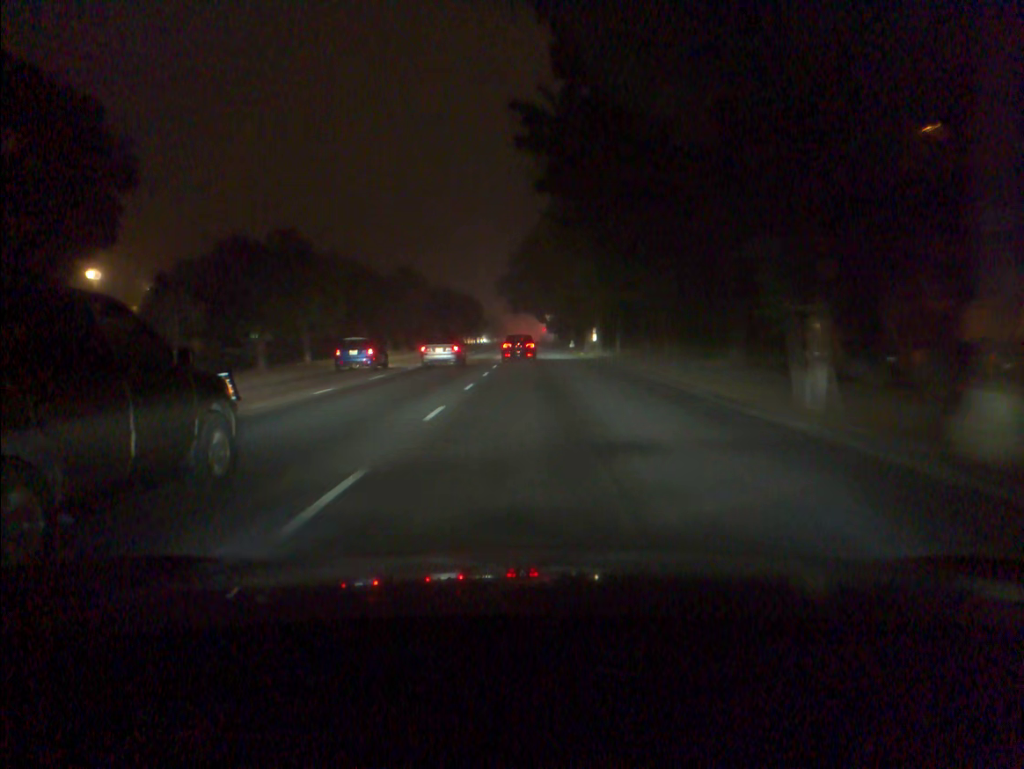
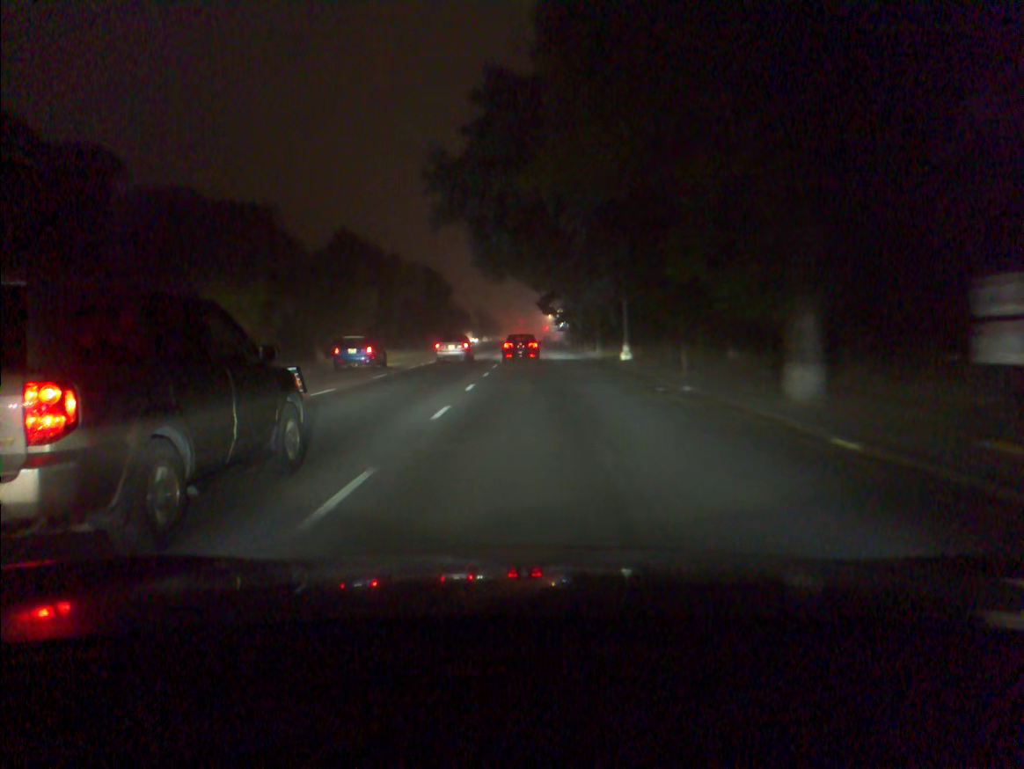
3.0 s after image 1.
(0.0, +51.1) m; 0°
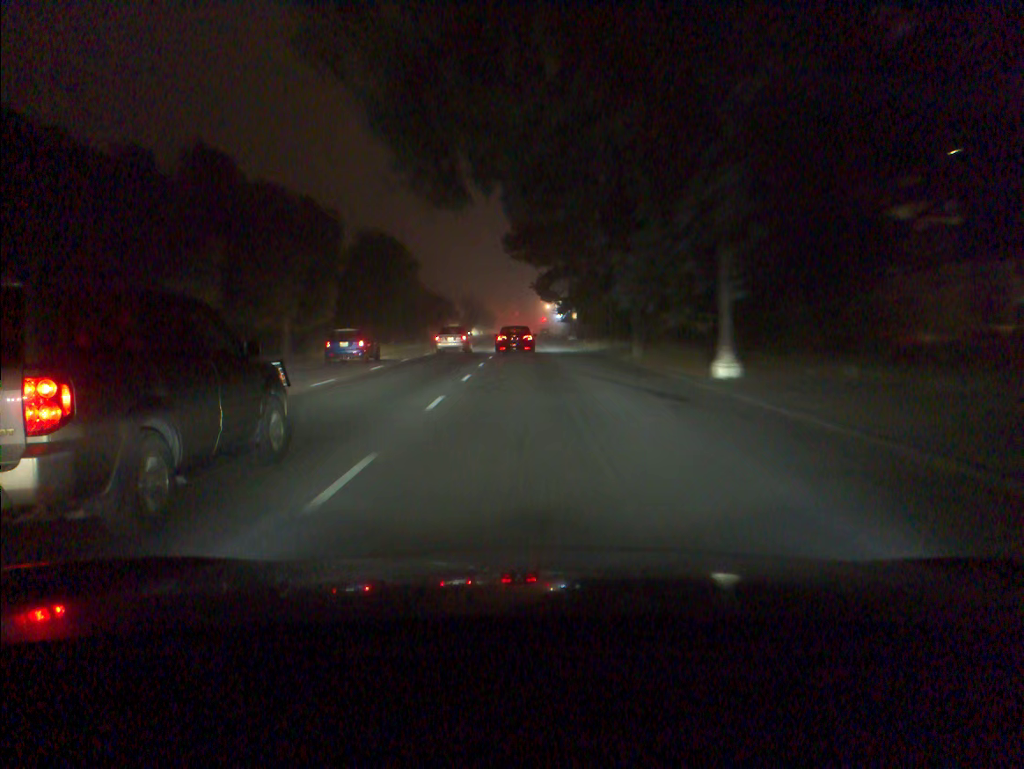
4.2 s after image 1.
(+0.1, +20.8) m; +1°
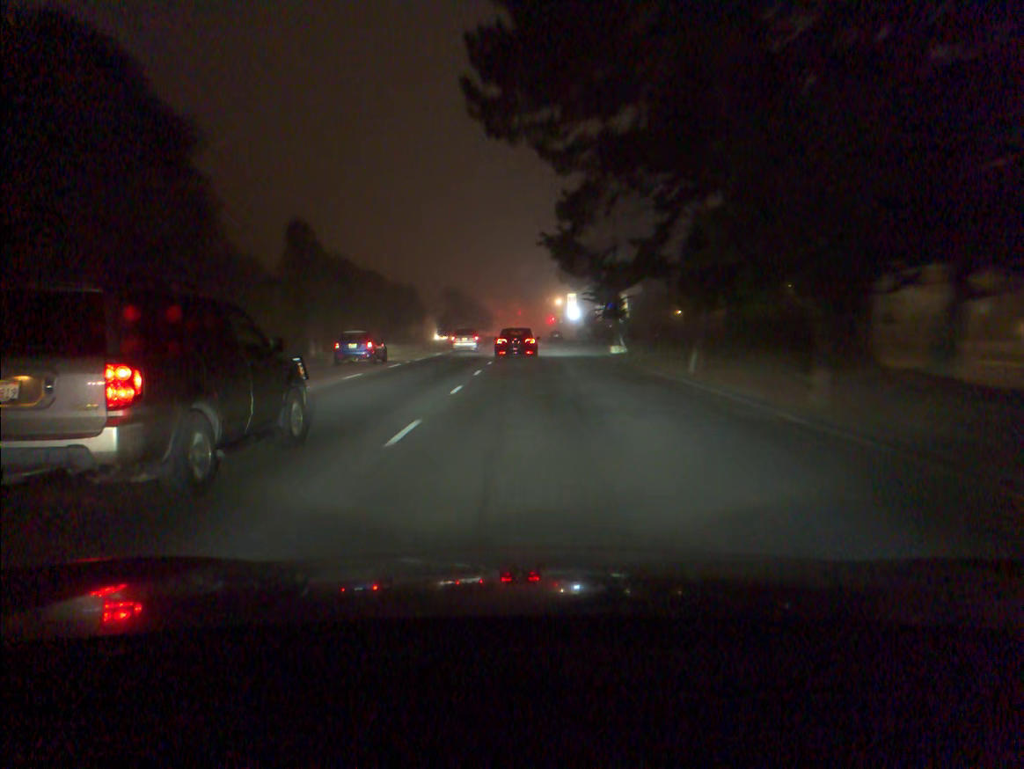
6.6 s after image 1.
(-0.2, +40.6) m; 0°
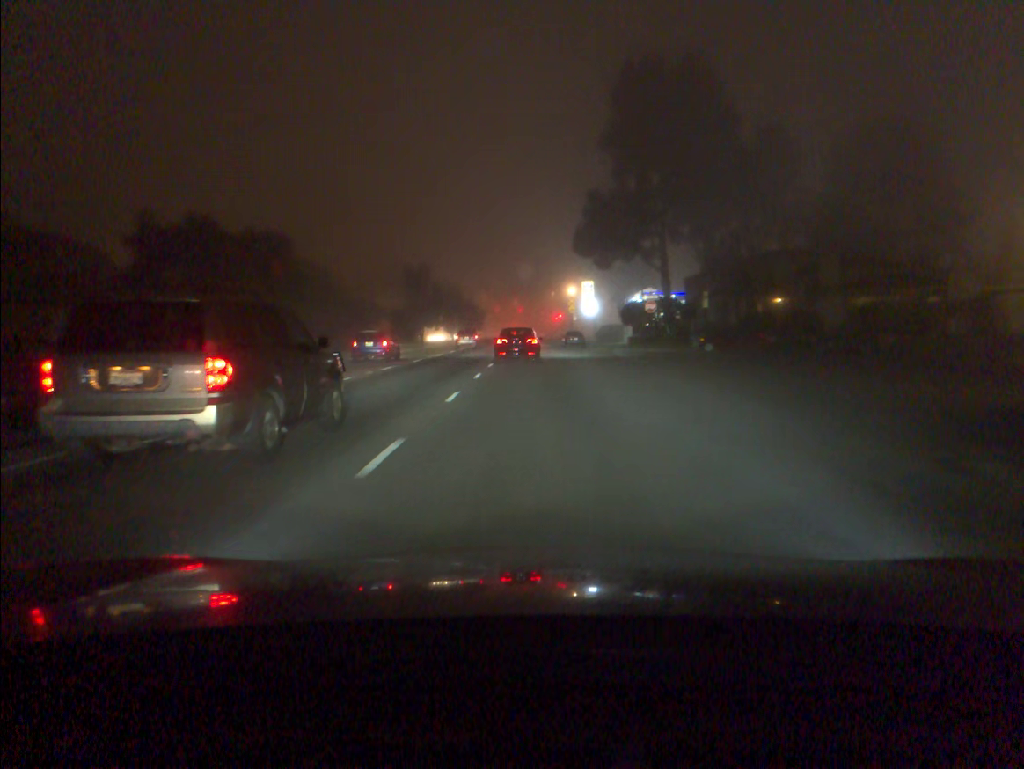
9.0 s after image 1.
(0.0, +37.6) m; 0°
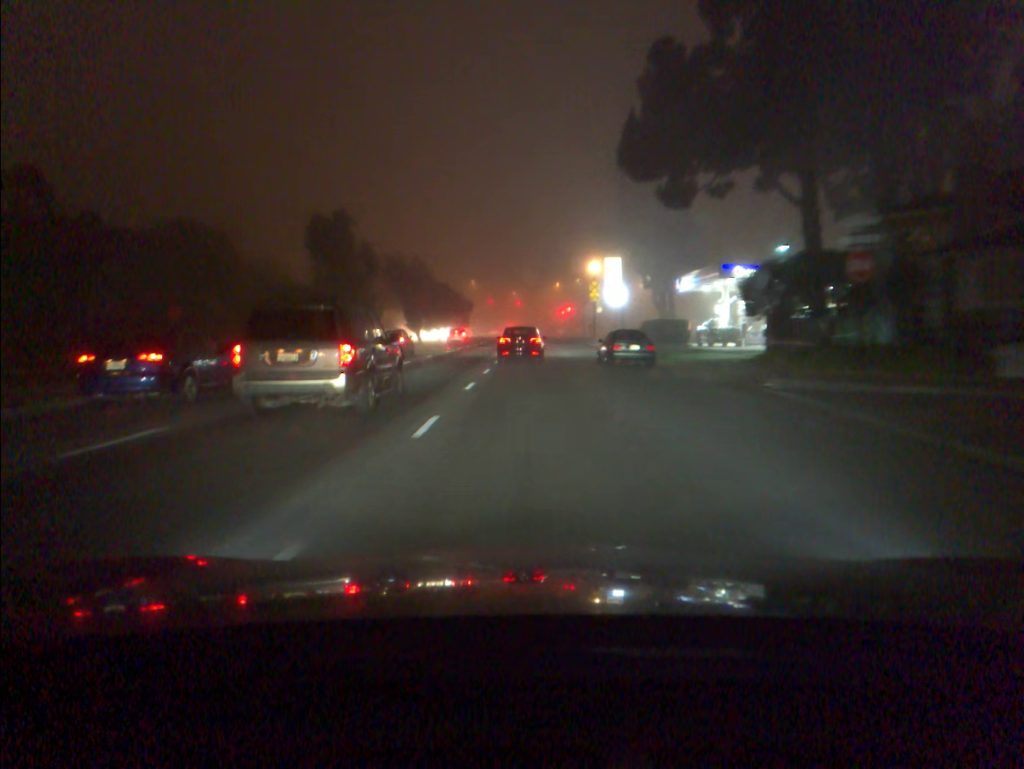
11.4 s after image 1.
(0.0, +34.0) m; 0°
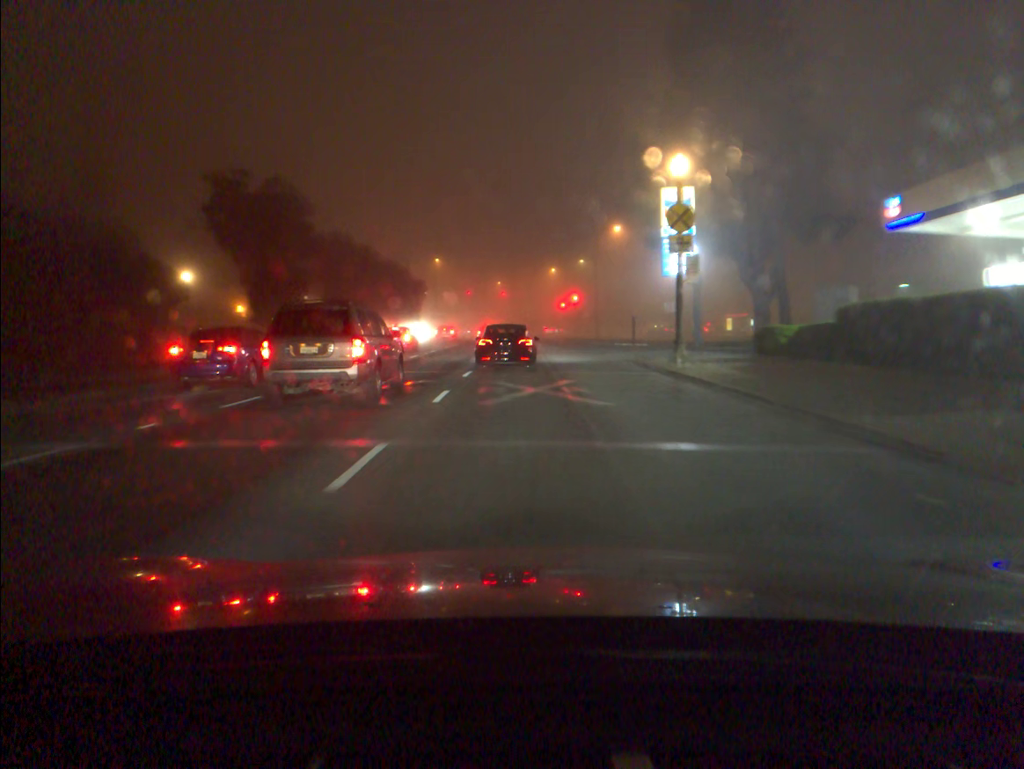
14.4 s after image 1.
(+0.2, +39.0) m; +1°
